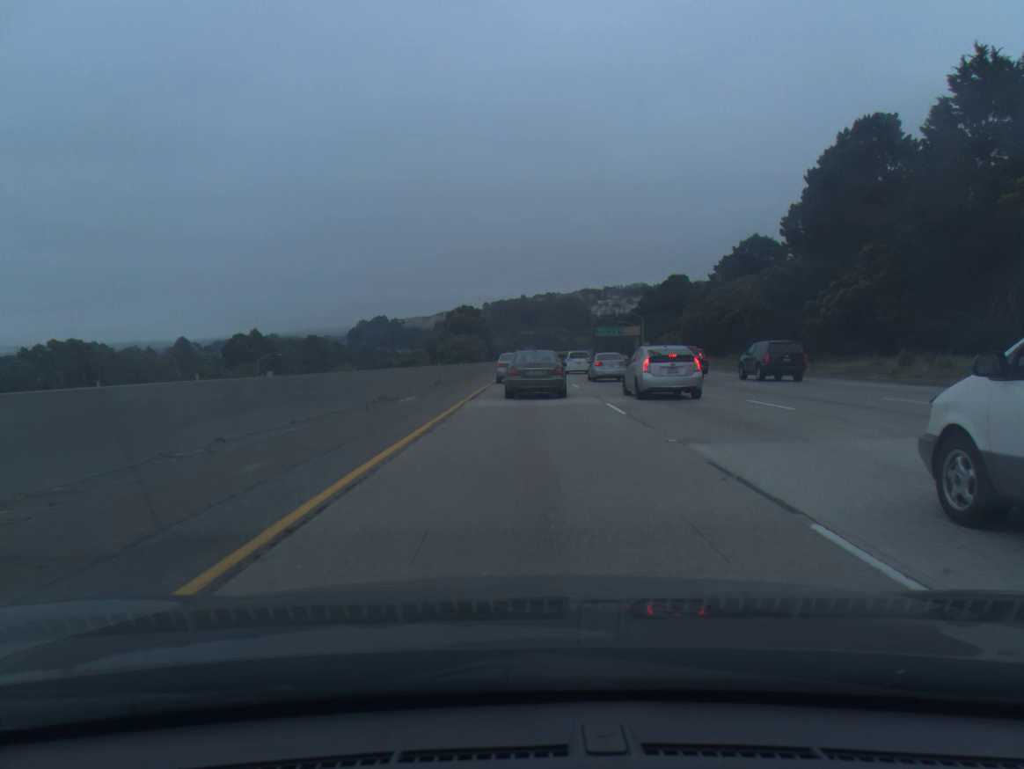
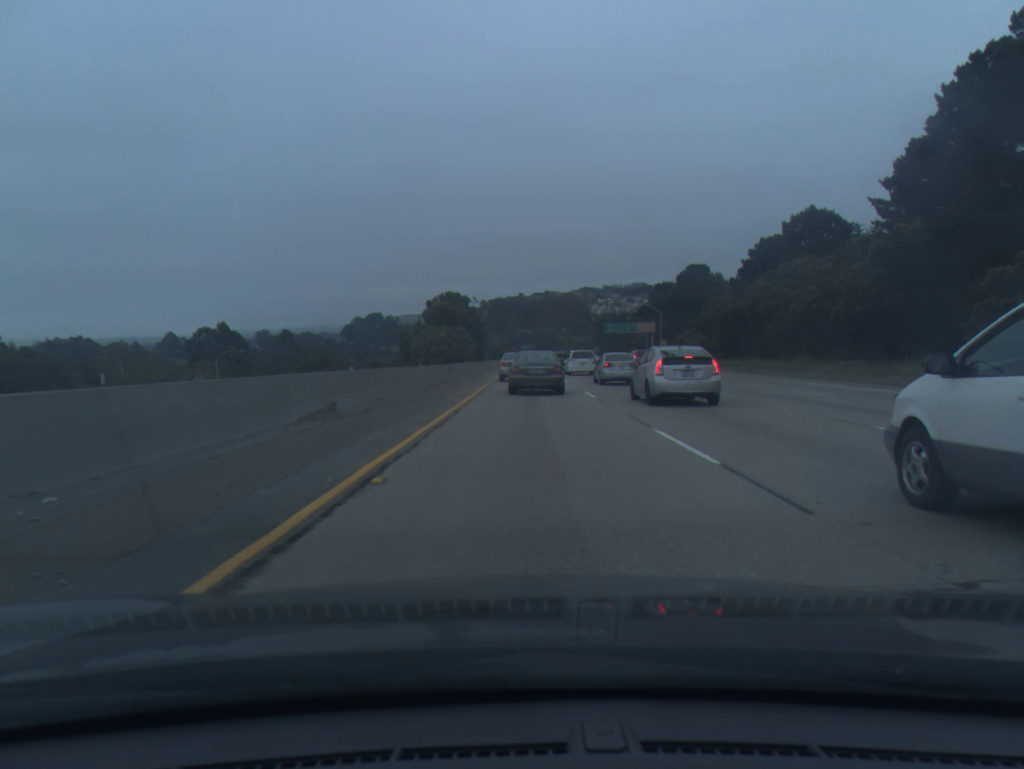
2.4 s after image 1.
(+0.1, +22.3) m; 0°
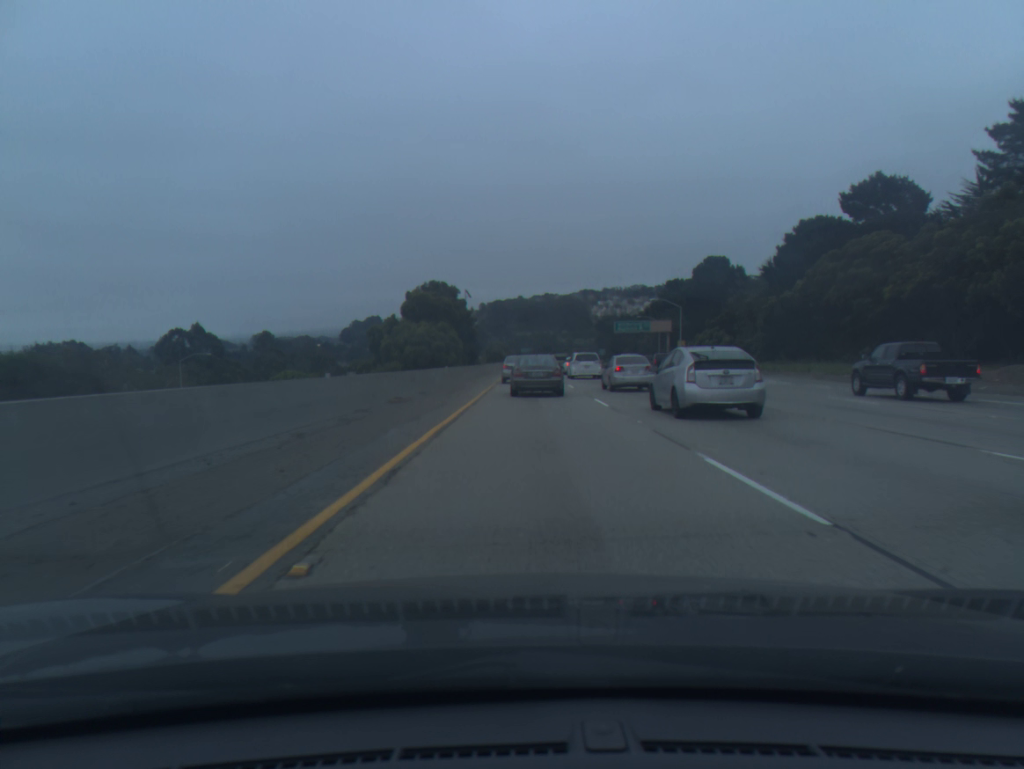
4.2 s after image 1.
(0.0, +17.6) m; 0°
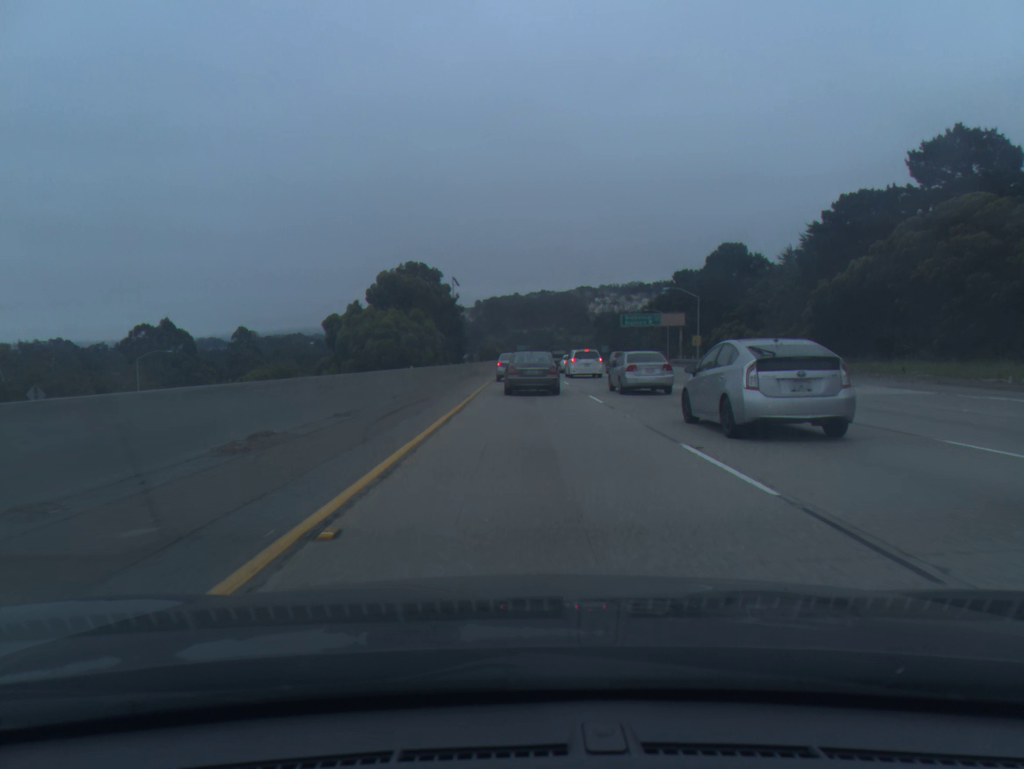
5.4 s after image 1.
(0.0, +13.7) m; 0°
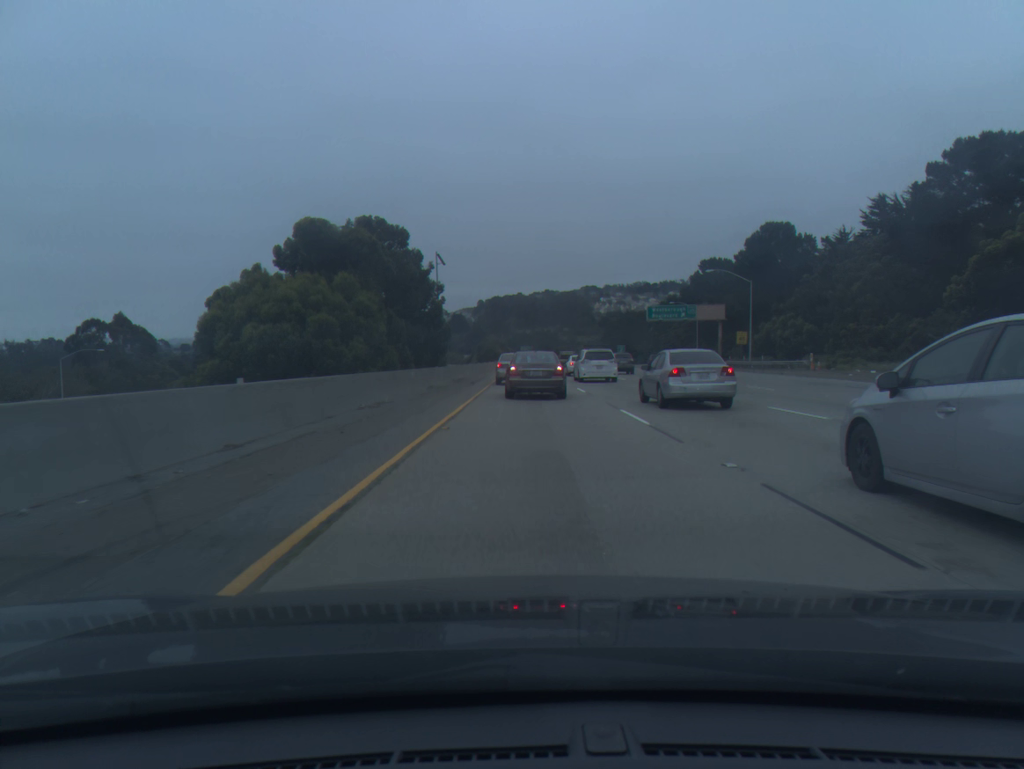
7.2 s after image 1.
(-0.1, +21.4) m; 0°
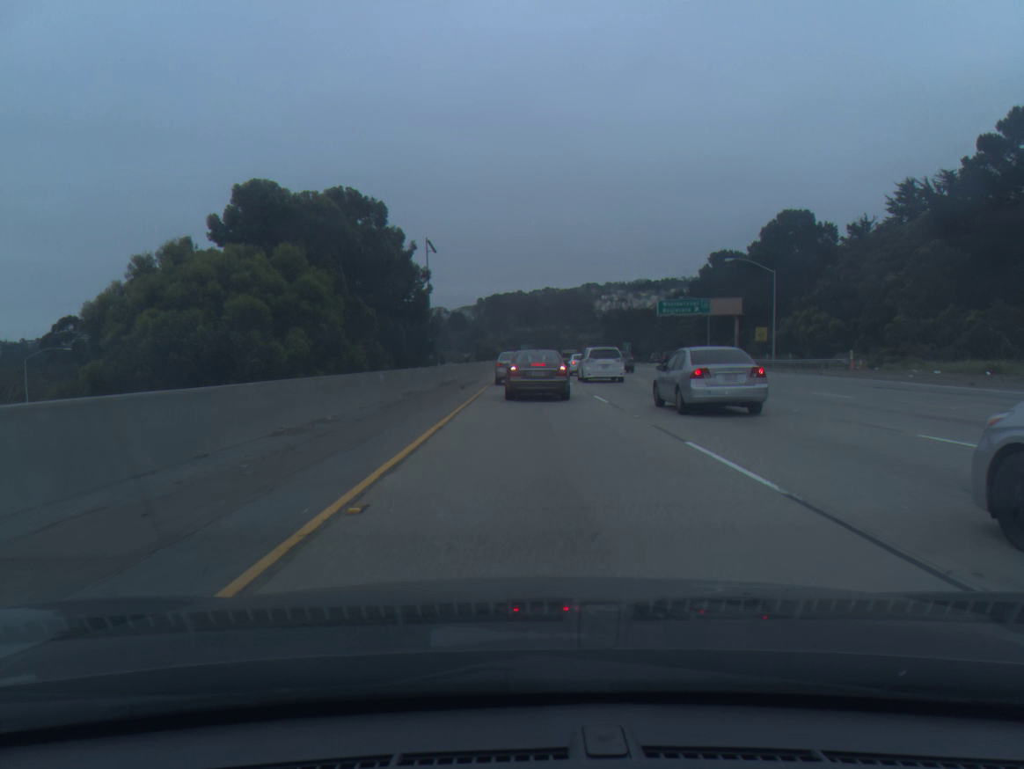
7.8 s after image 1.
(0.0, +7.1) m; 0°
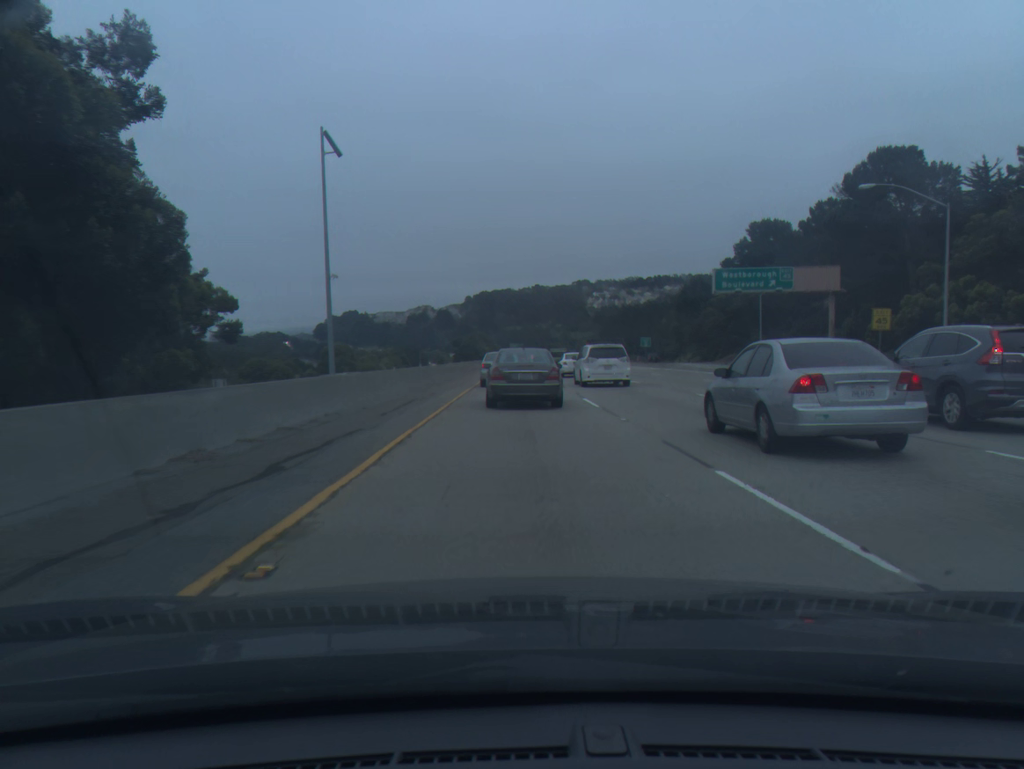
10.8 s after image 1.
(+0.2, +31.6) m; +1°
